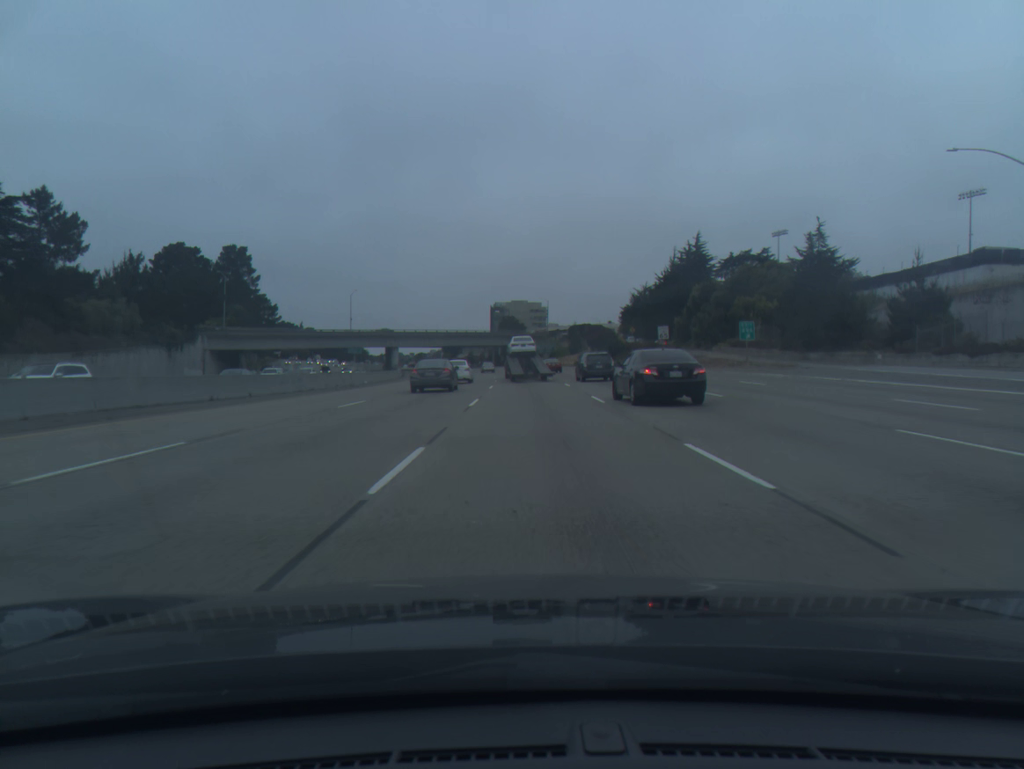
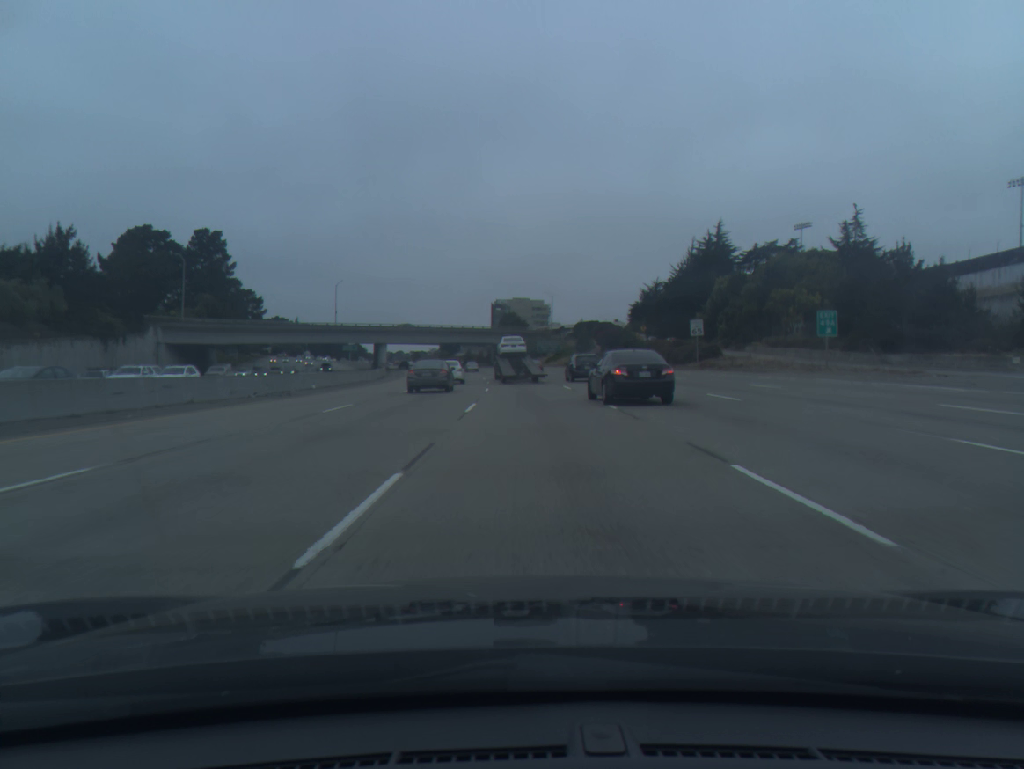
(0.0, +16.5) m; 0°
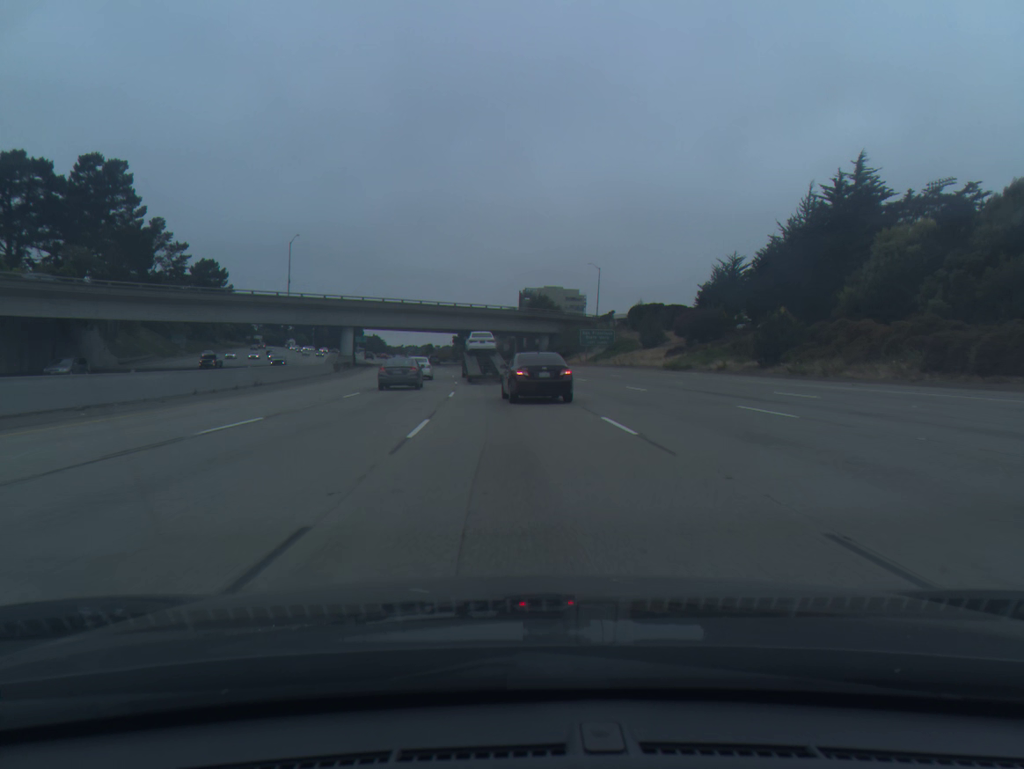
(-0.4, +49.4) m; -2°
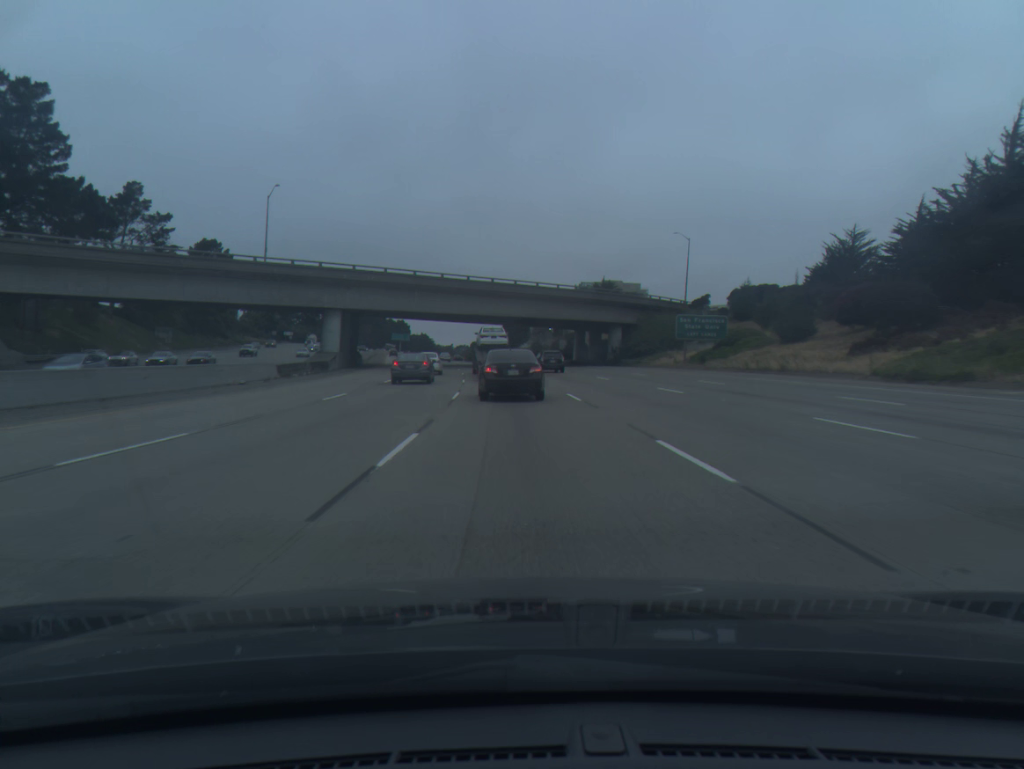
(-1.1, +32.9) m; -4°
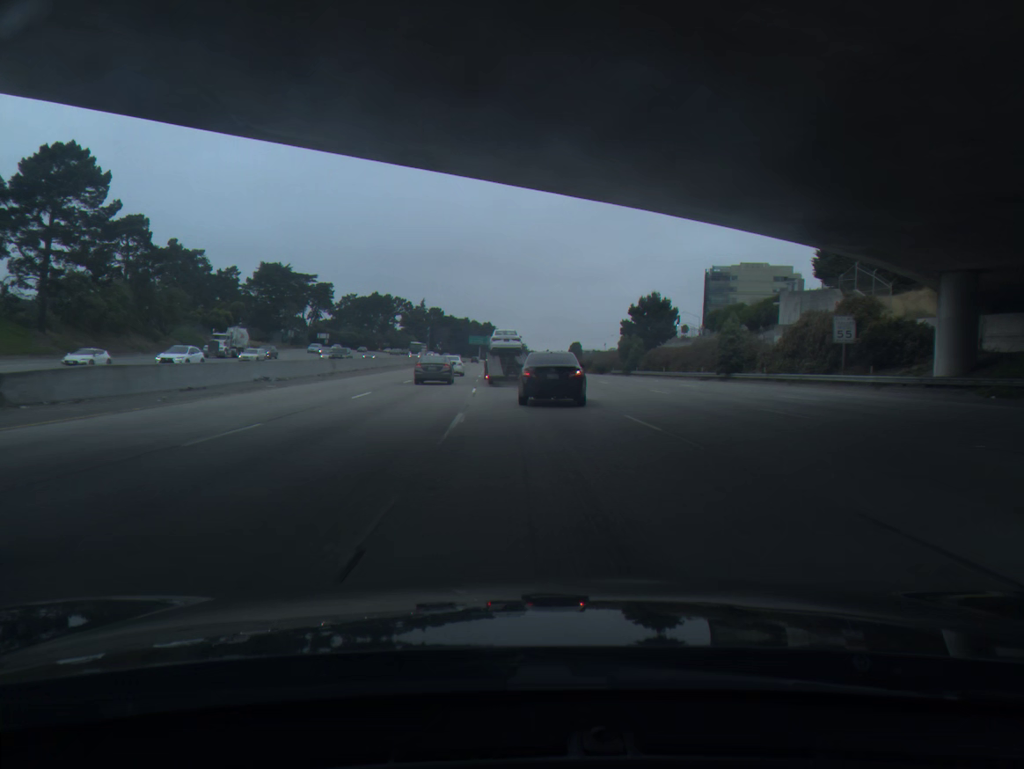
(-5.5, +79.8) m; -7°
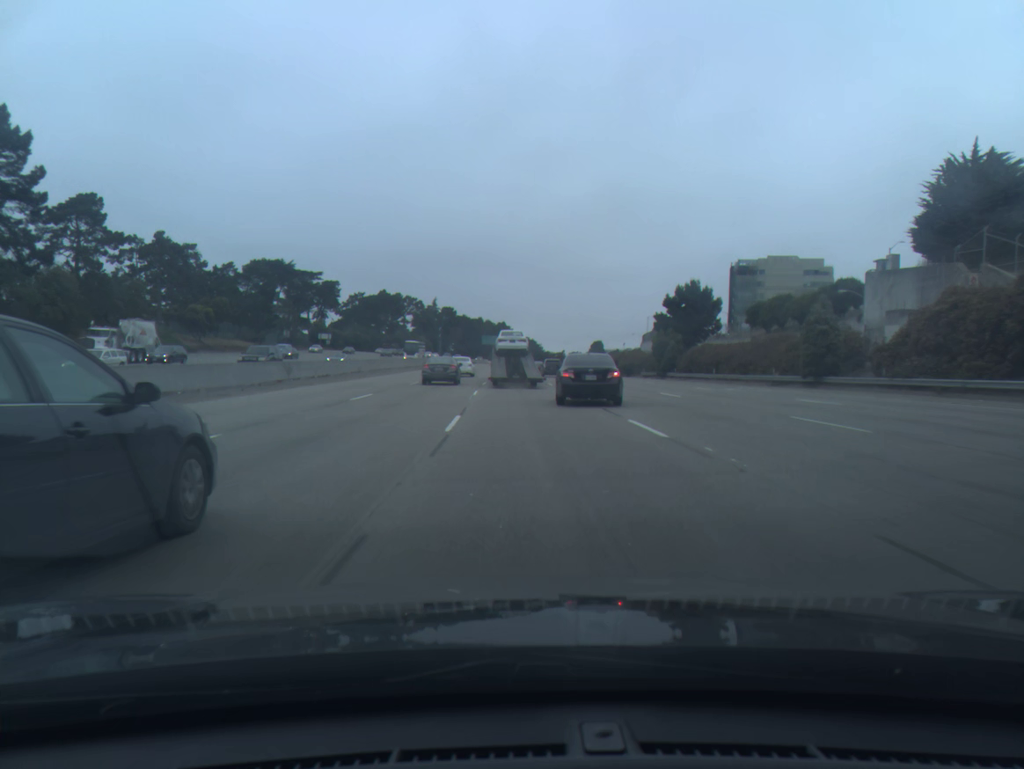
(-0.2, +15.6) m; -1°
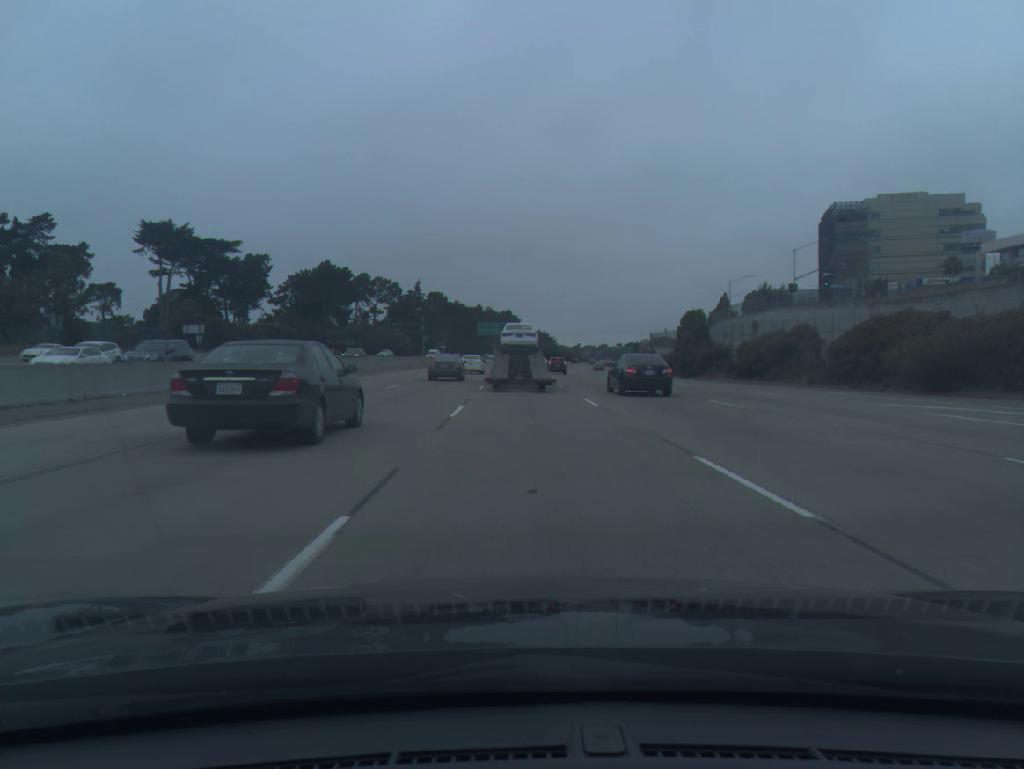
(-1.3, +79.2) m; -1°
